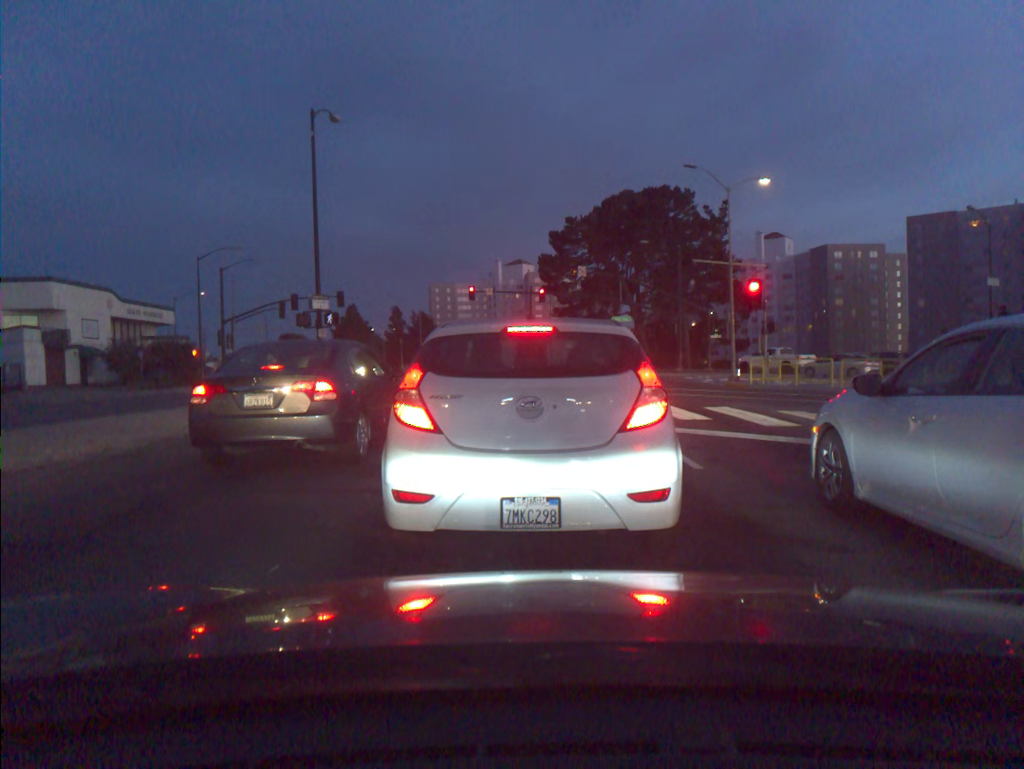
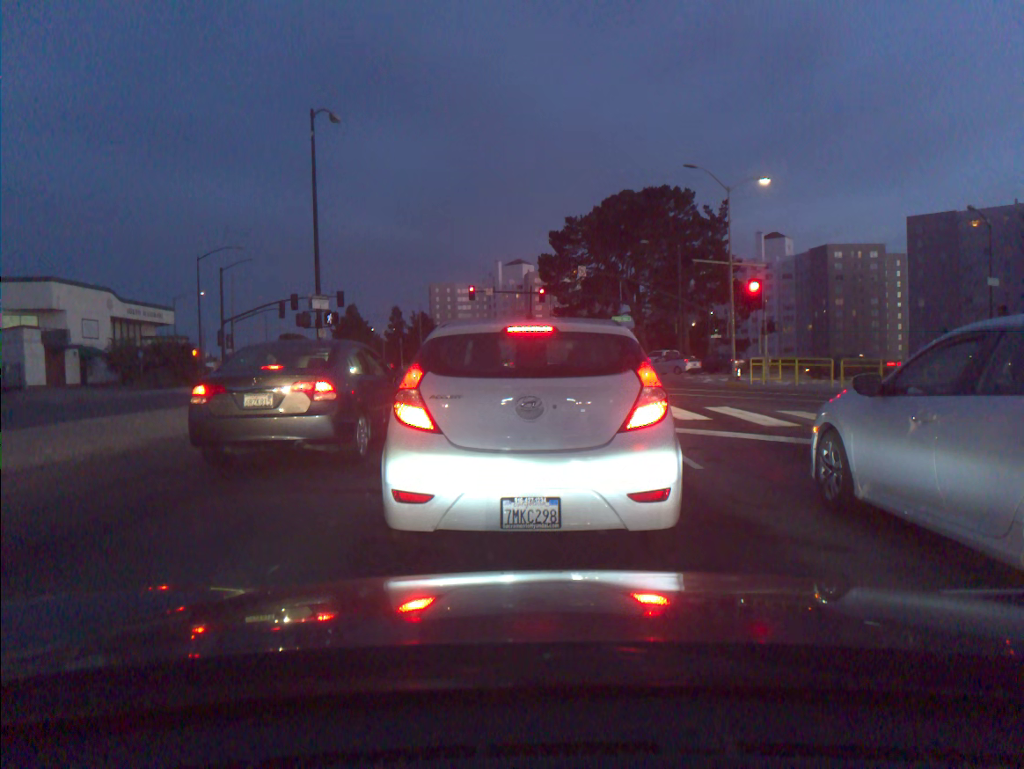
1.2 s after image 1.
(0.0, 0.0) m; 0°
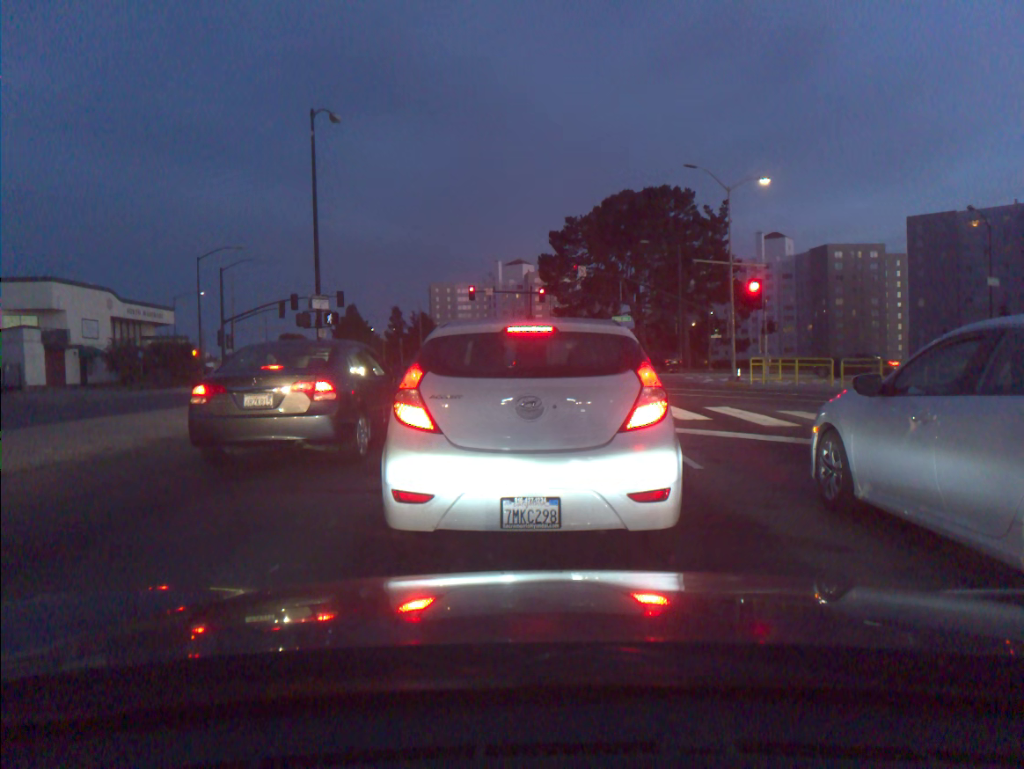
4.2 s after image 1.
(0.0, 0.0) m; 0°
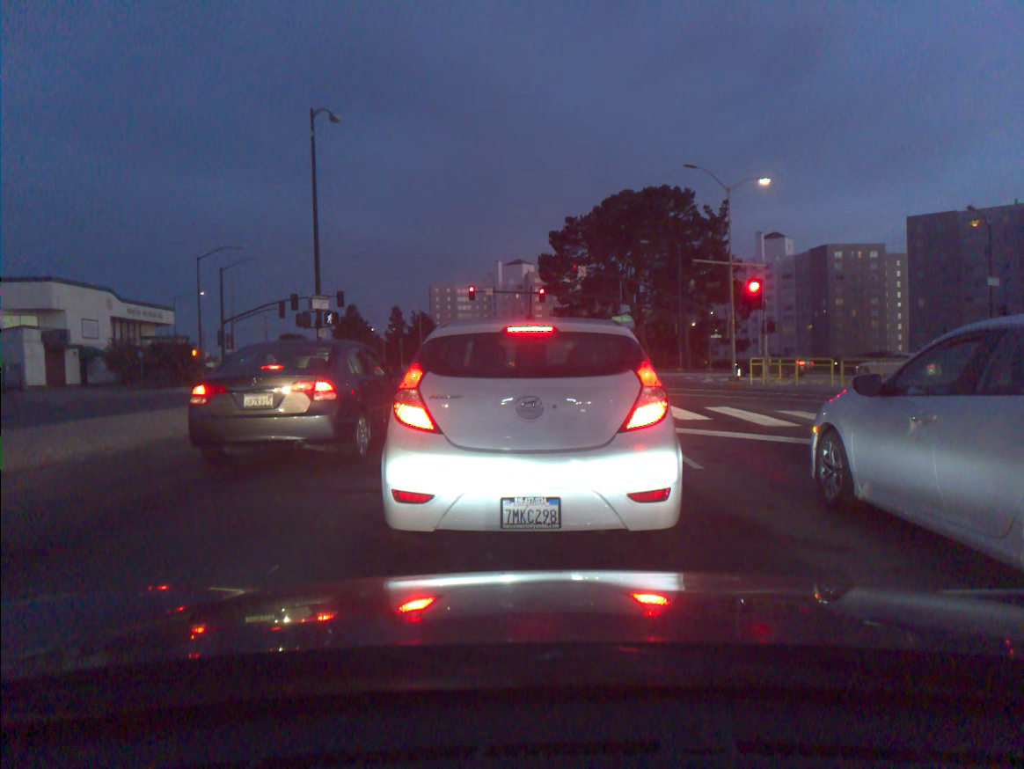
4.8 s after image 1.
(0.0, 0.0) m; 0°
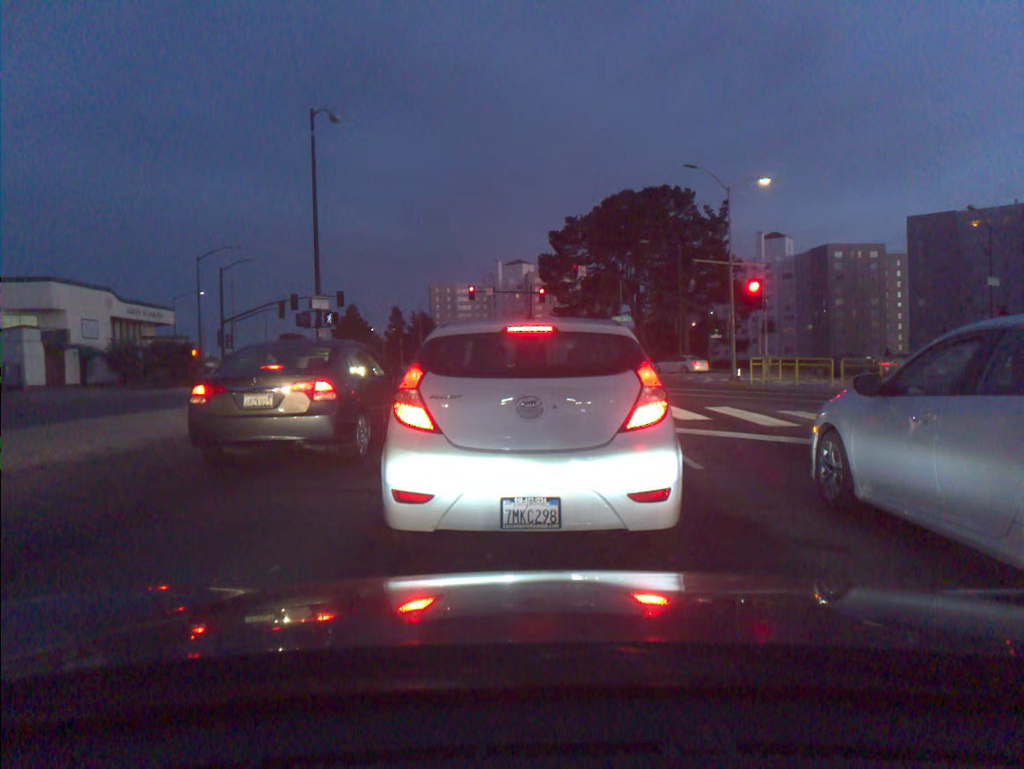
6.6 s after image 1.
(0.0, 0.0) m; 0°
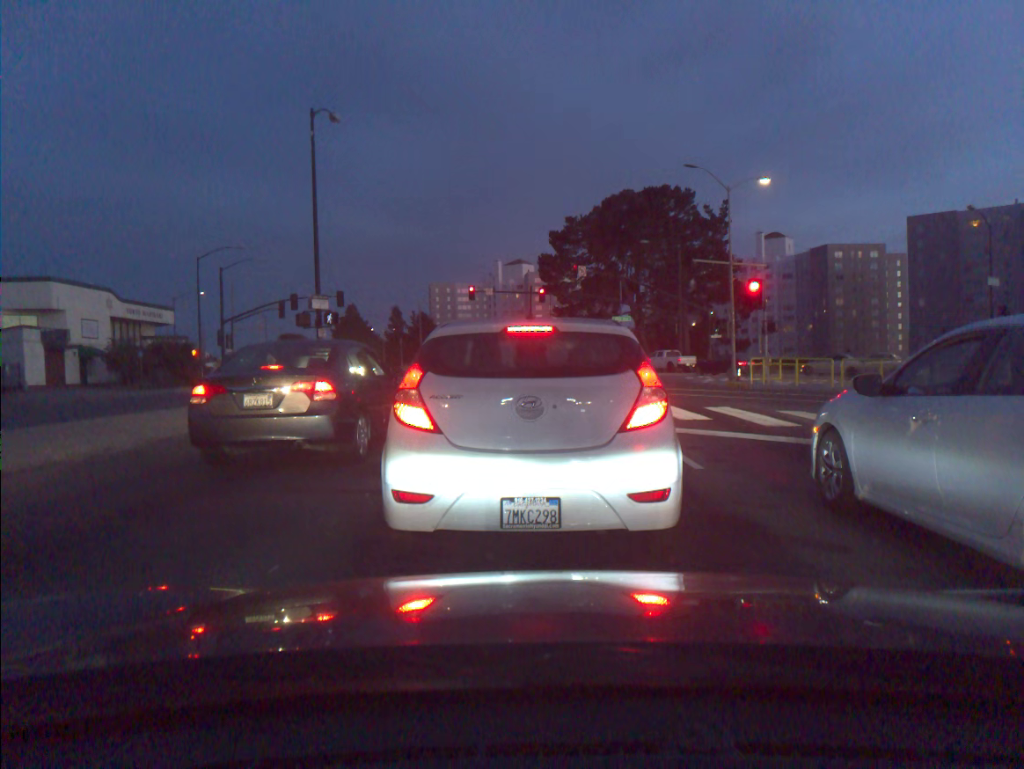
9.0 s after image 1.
(0.0, 0.0) m; 0°
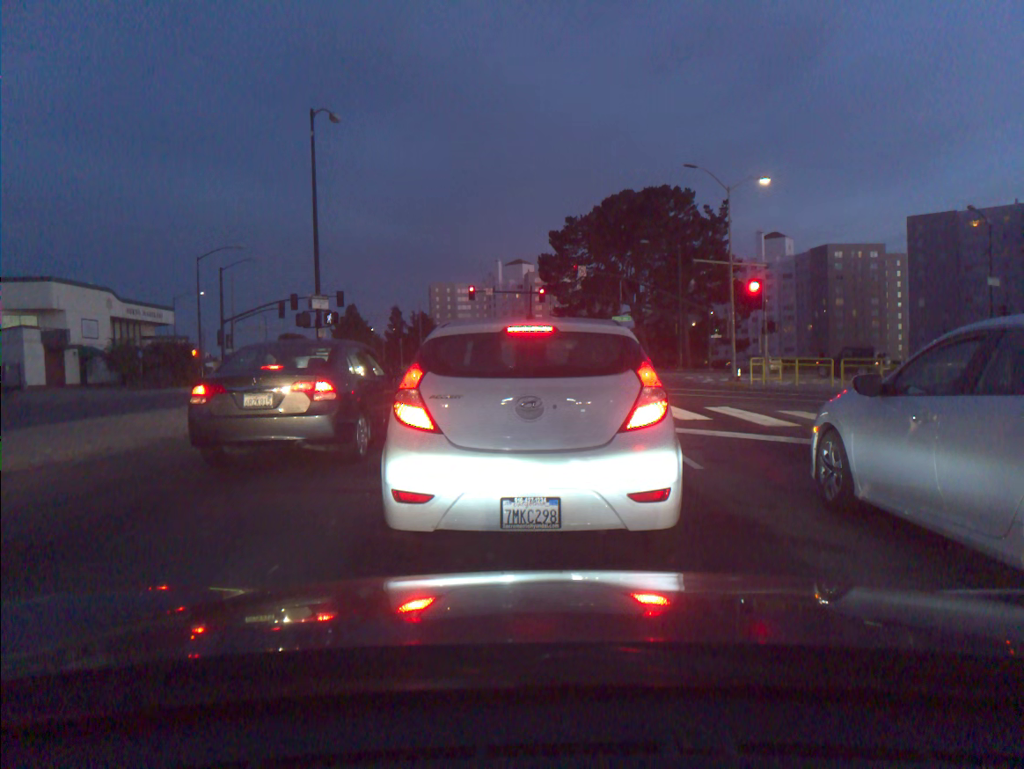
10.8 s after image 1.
(0.0, 0.0) m; 0°
